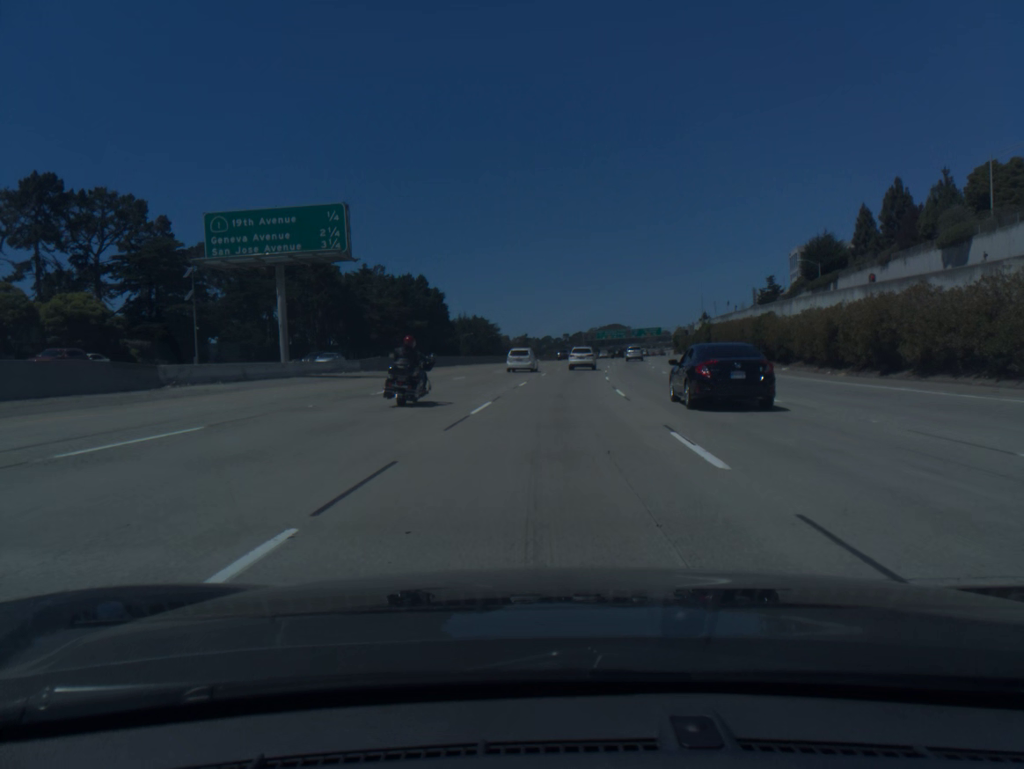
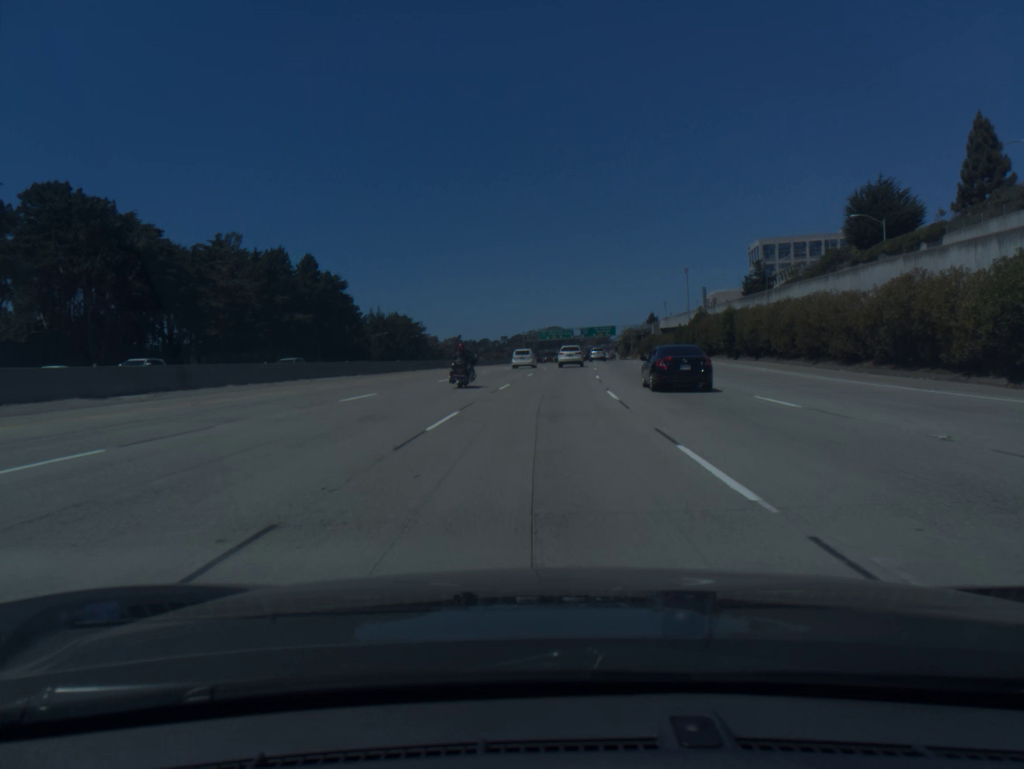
(+2.0, +45.8) m; +5°
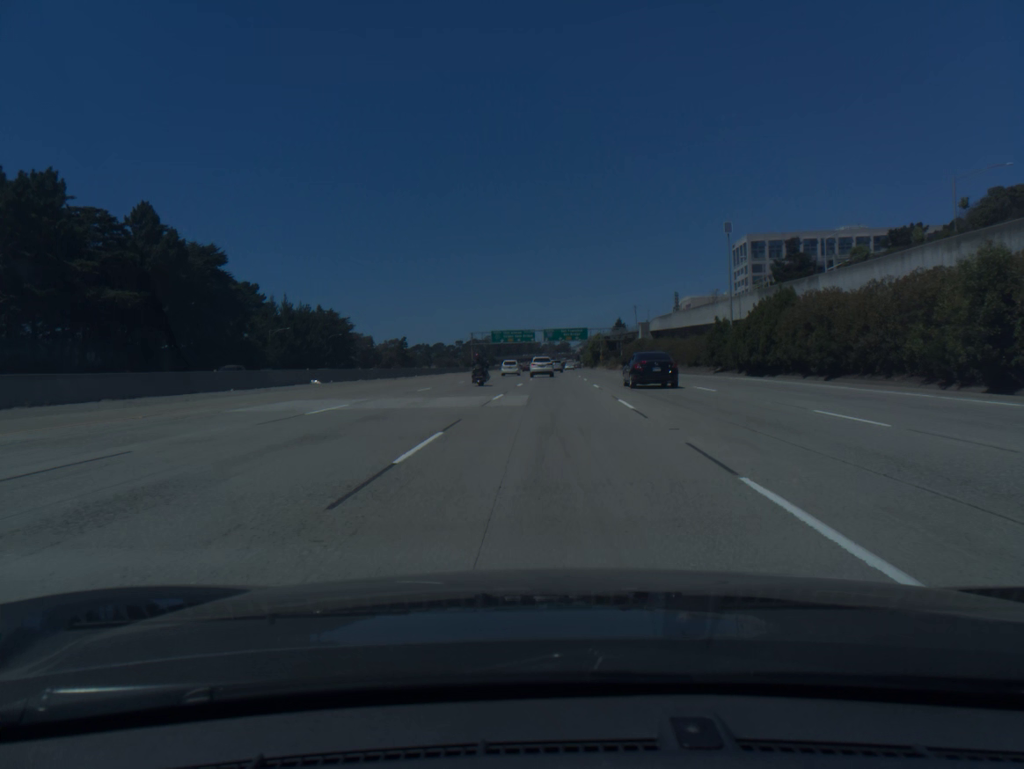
(+1.2, +46.5) m; +3°
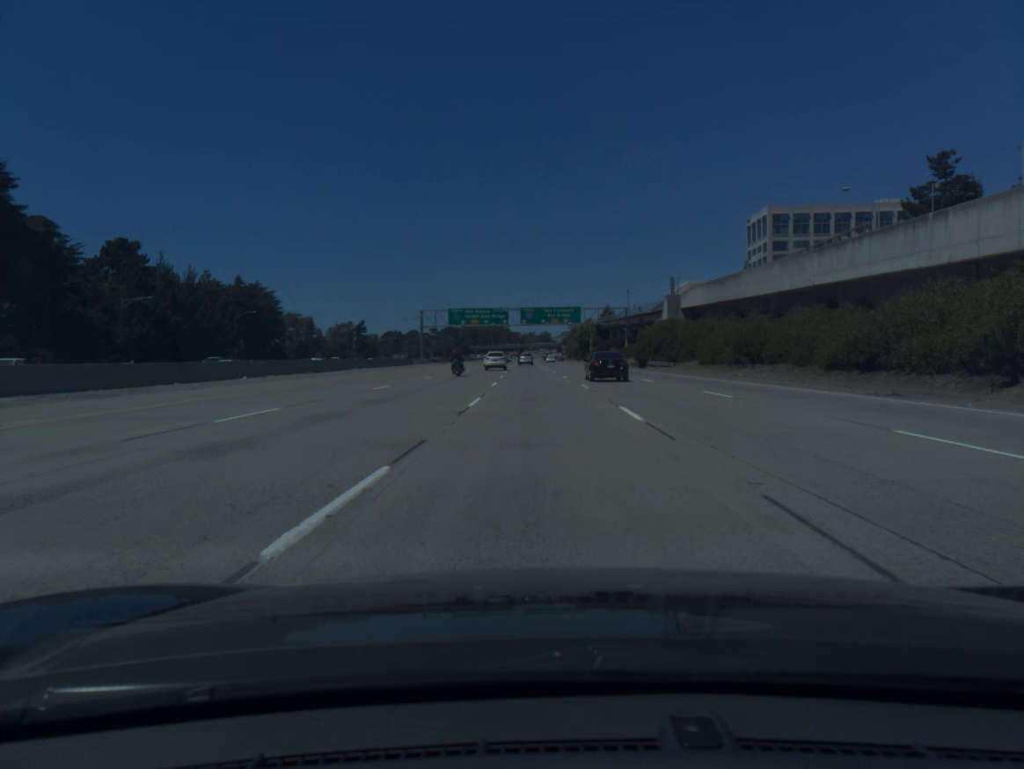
(+0.8, +47.3) m; +1°
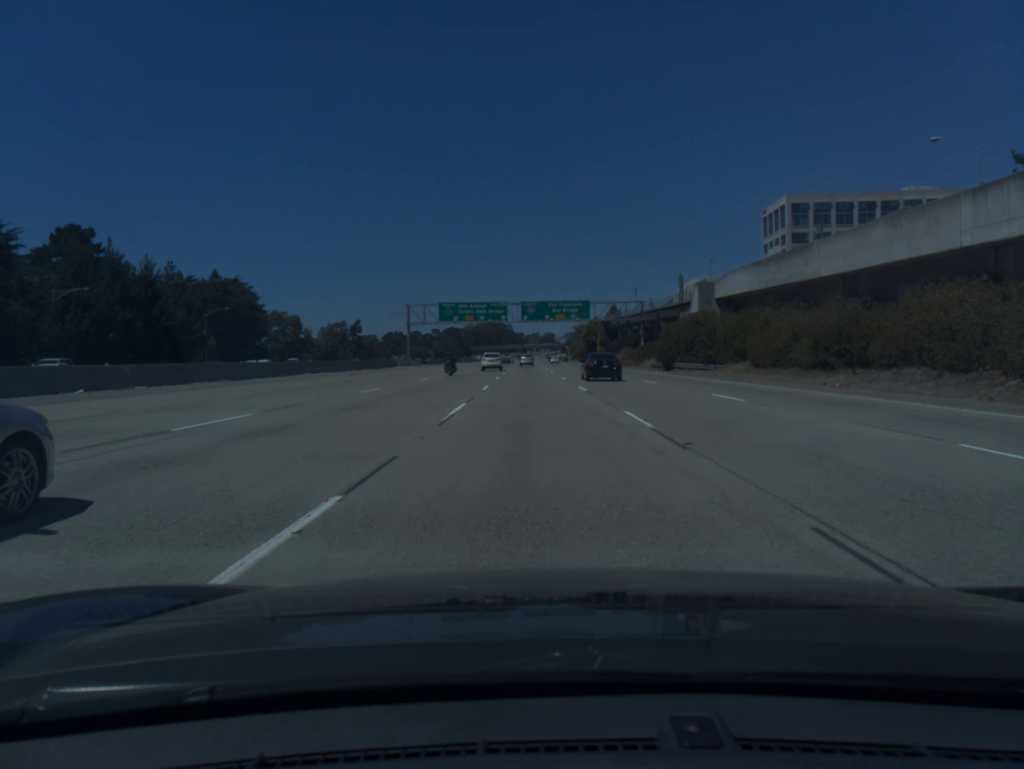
(0.0, +16.1) m; 0°
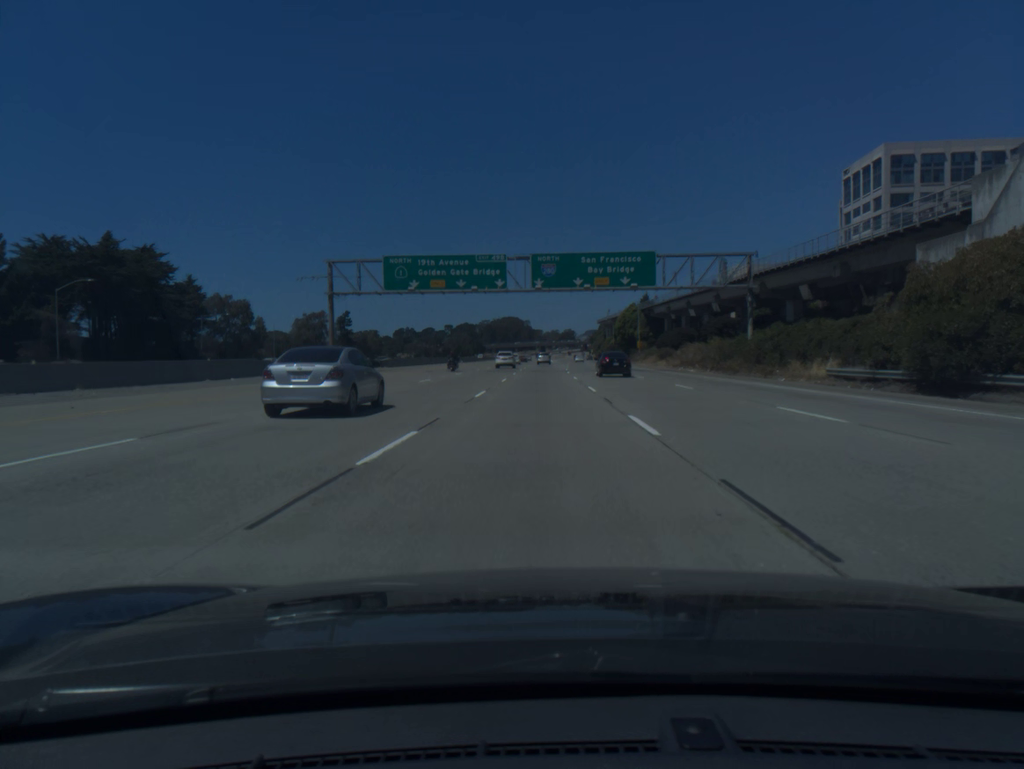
(-0.6, +49.2) m; -1°
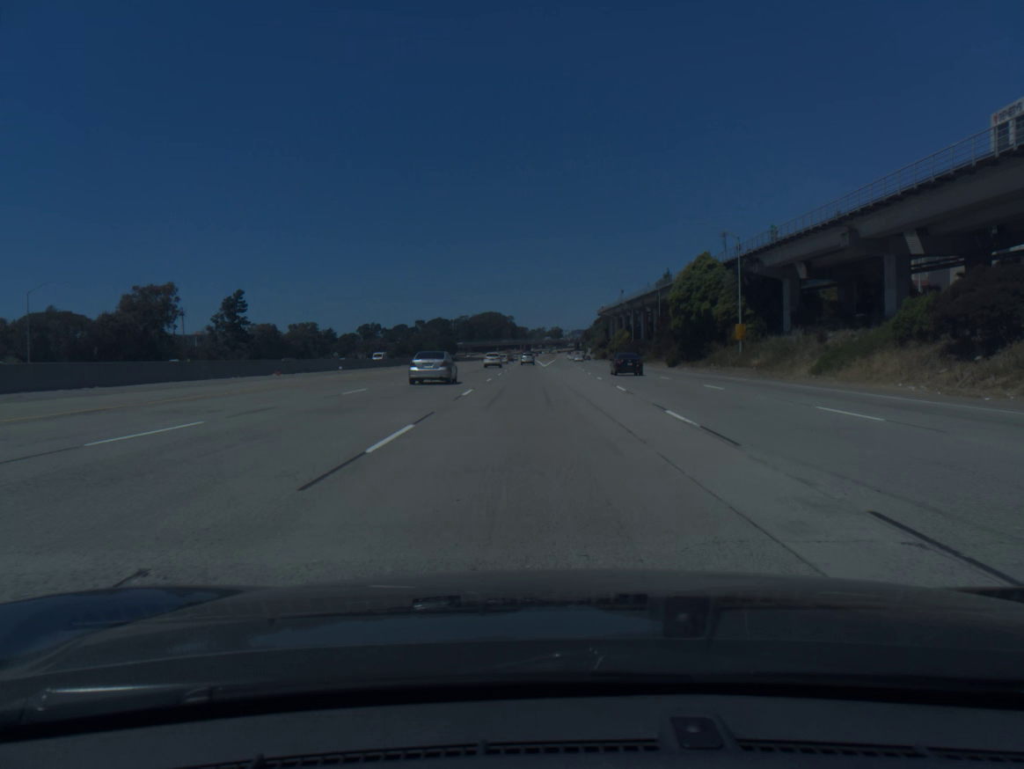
(+0.1, +84.5) m; +1°
